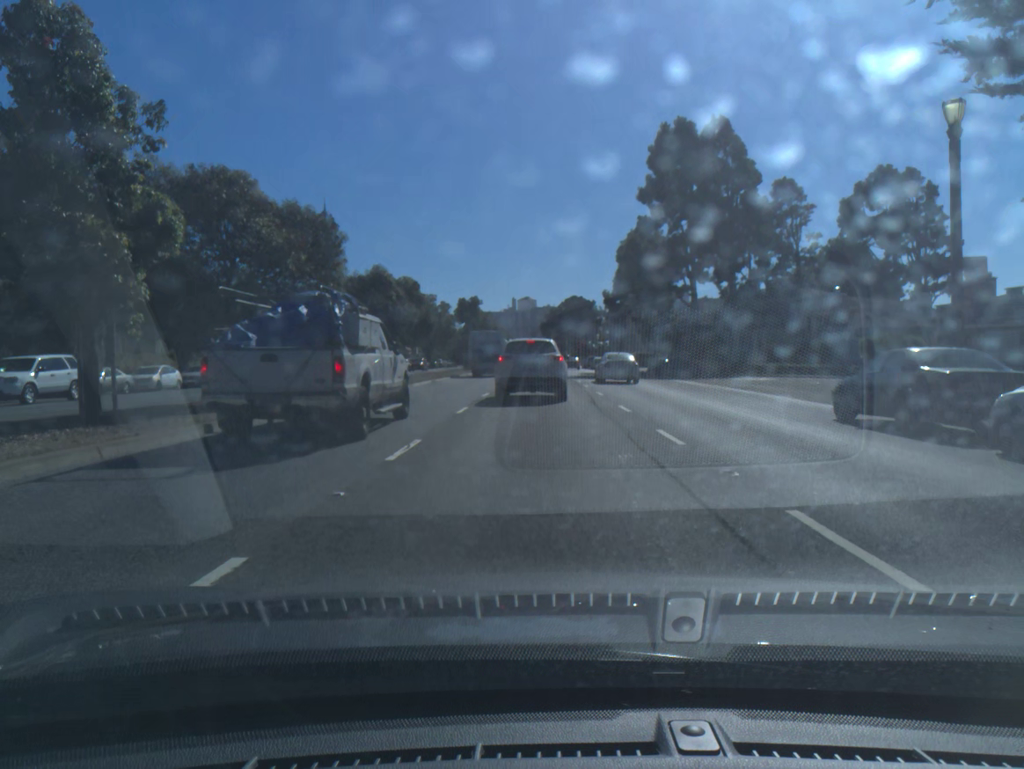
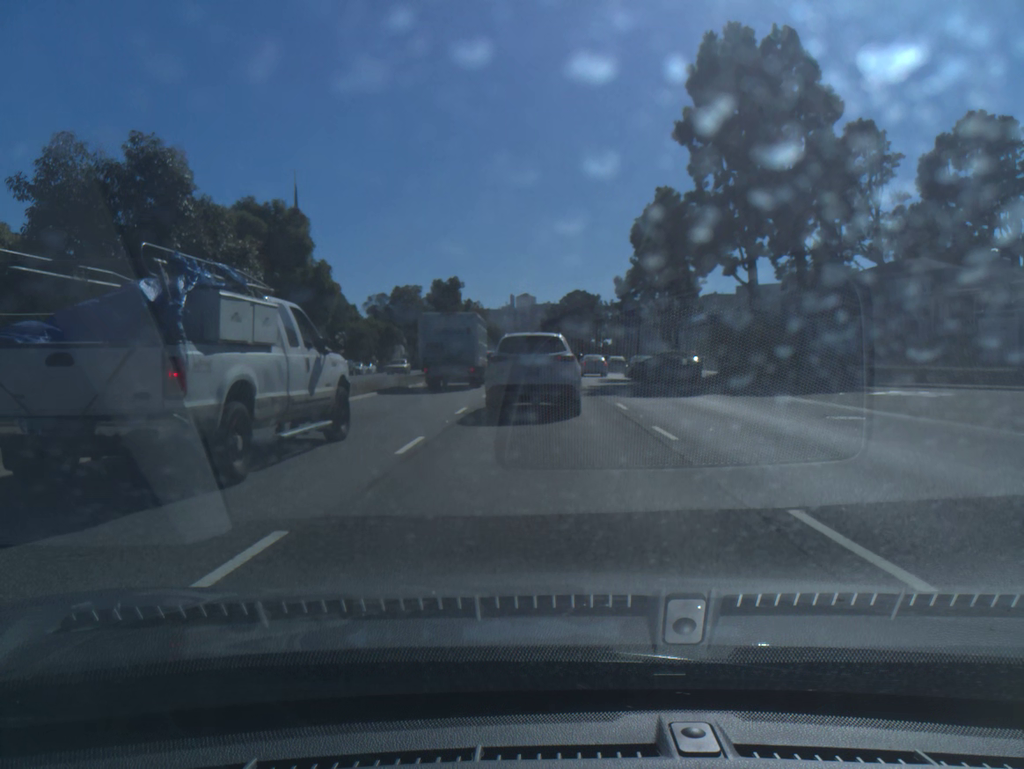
(0.0, +21.1) m; 0°
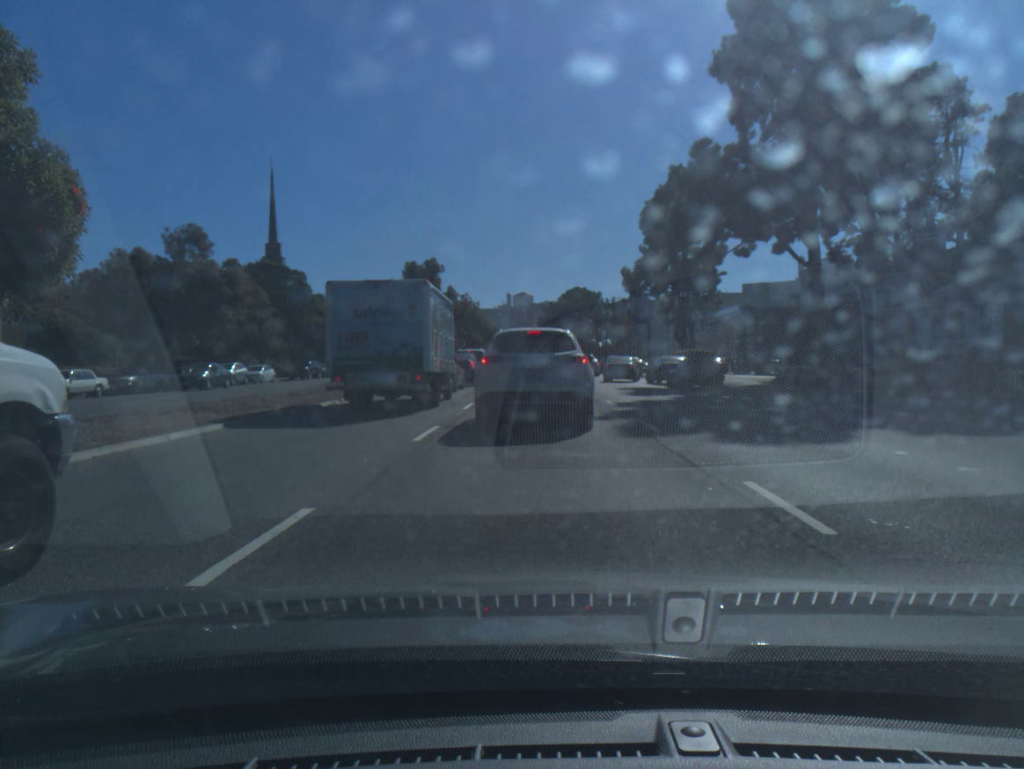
(0.0, +12.9) m; 0°
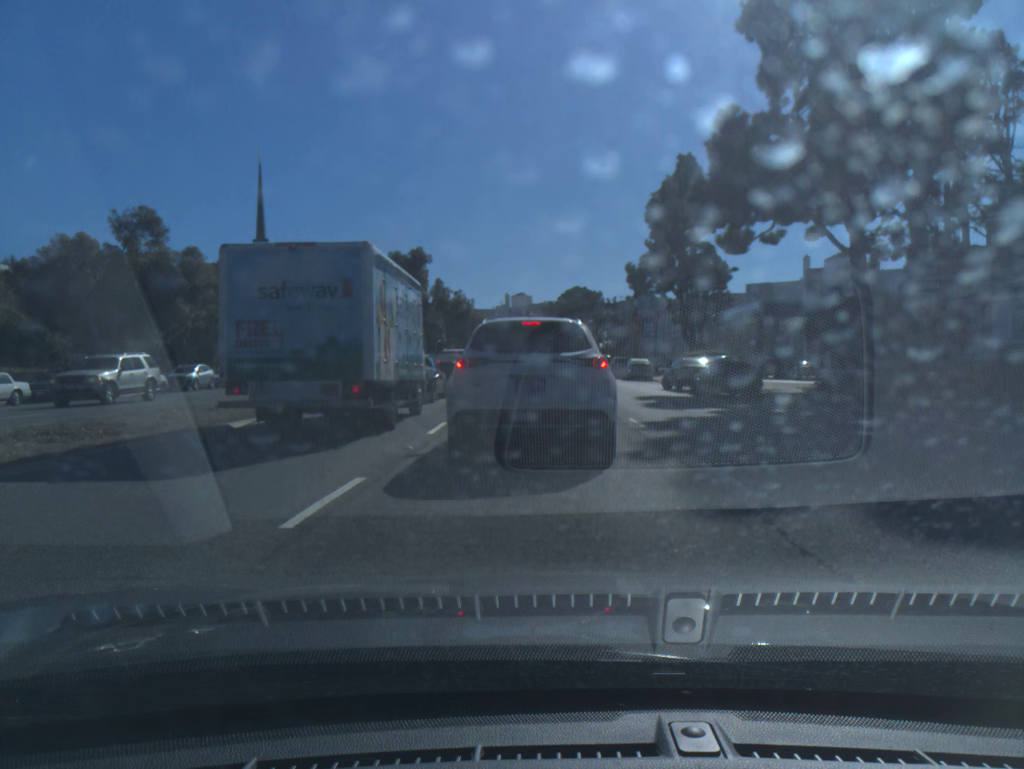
(0.0, +5.9) m; -1°
